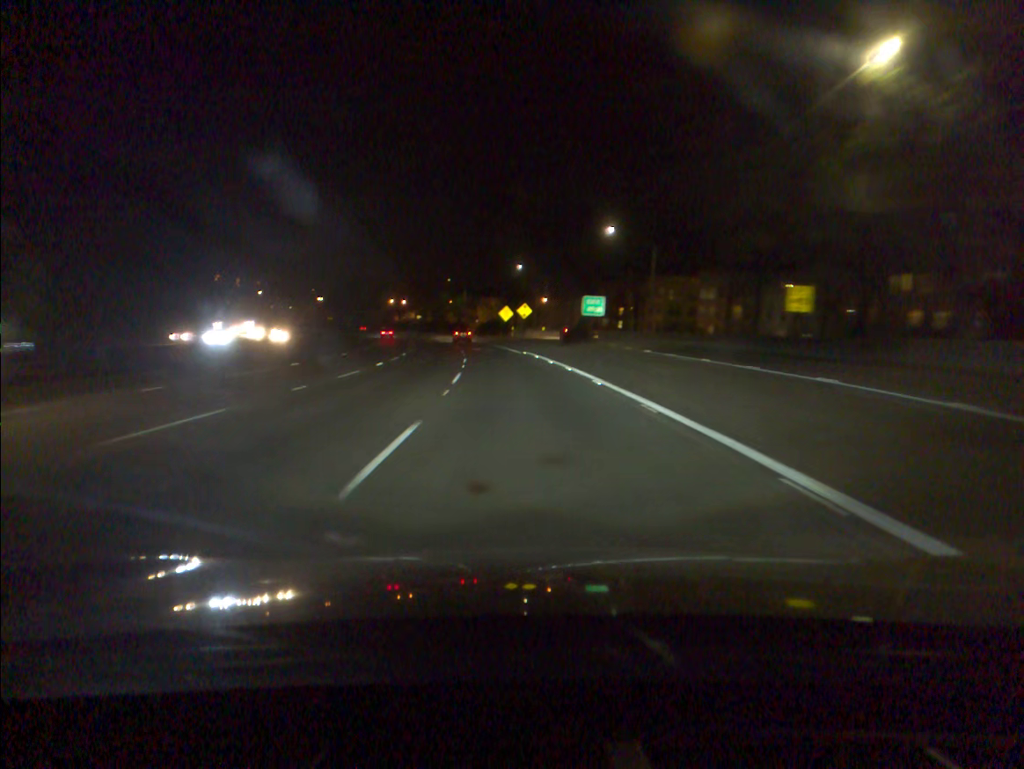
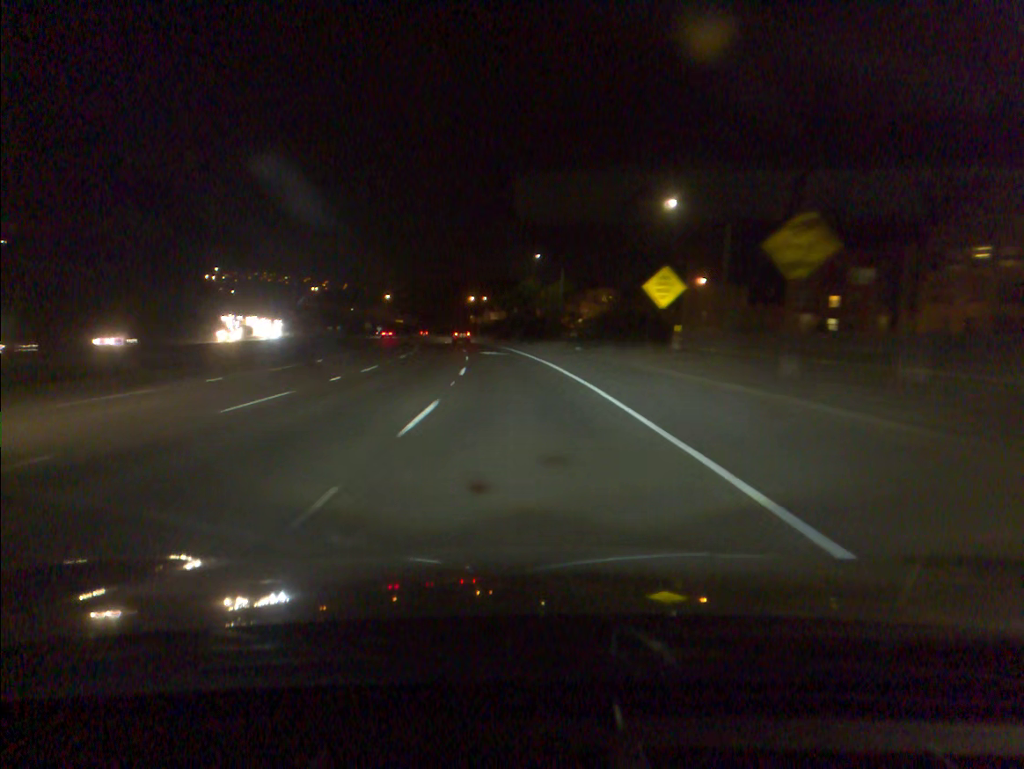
(-4.1, +68.8) m; -7°
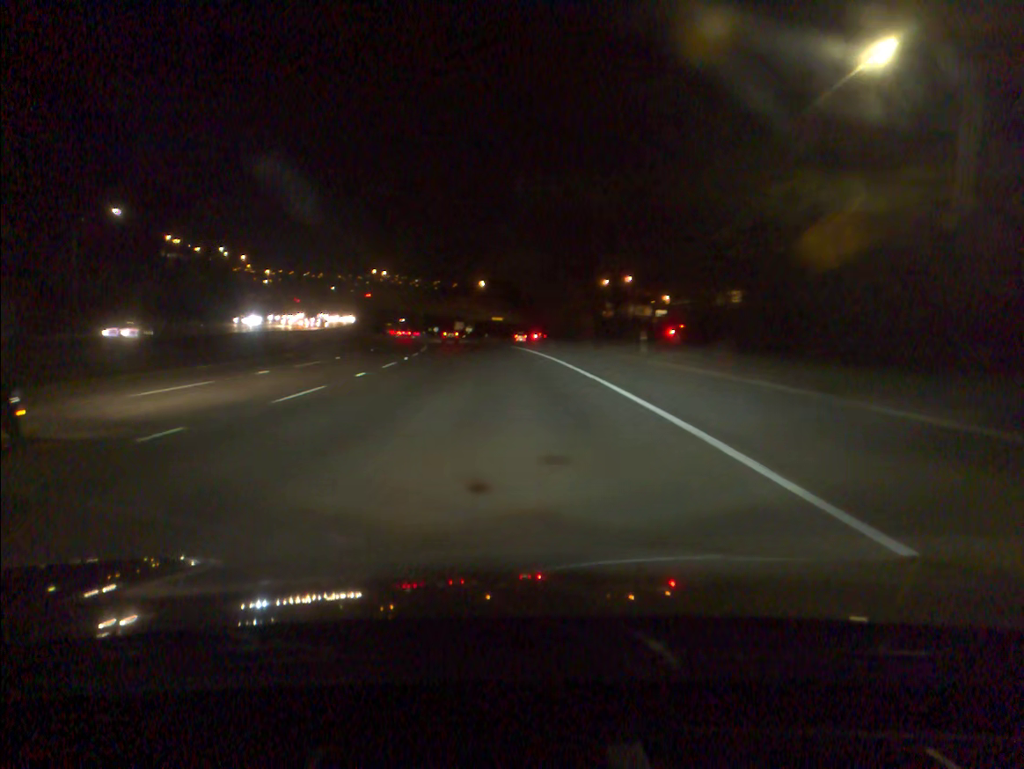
(-6.6, +85.8) m; -9°
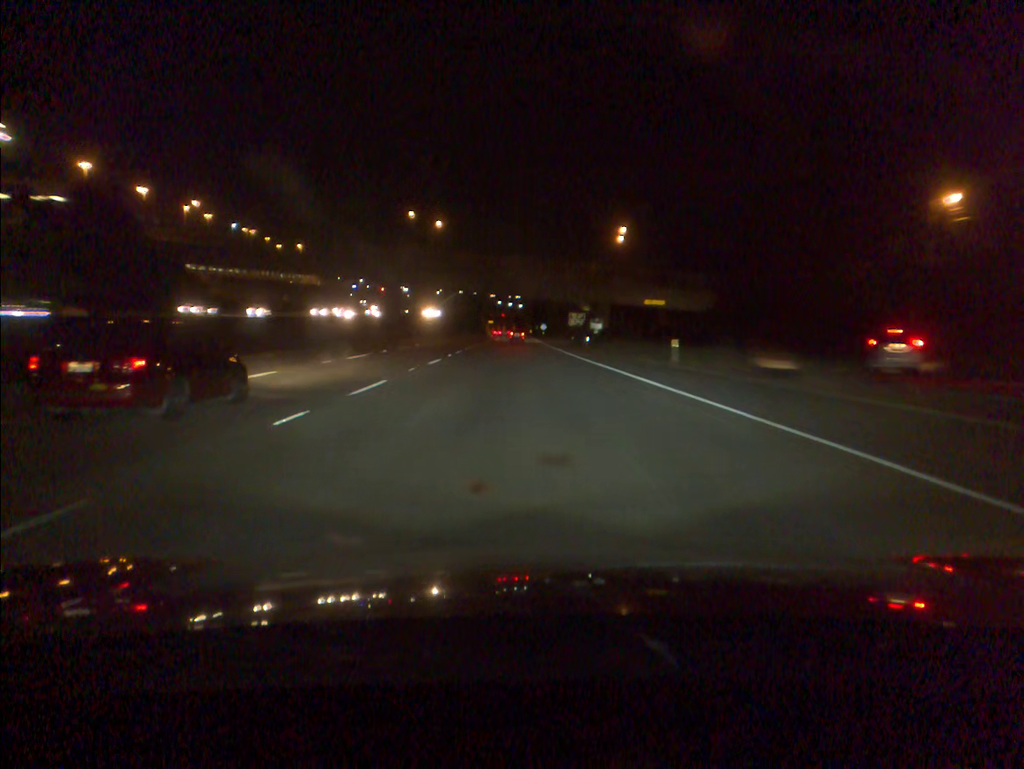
(-7.4, +86.6) m; -8°
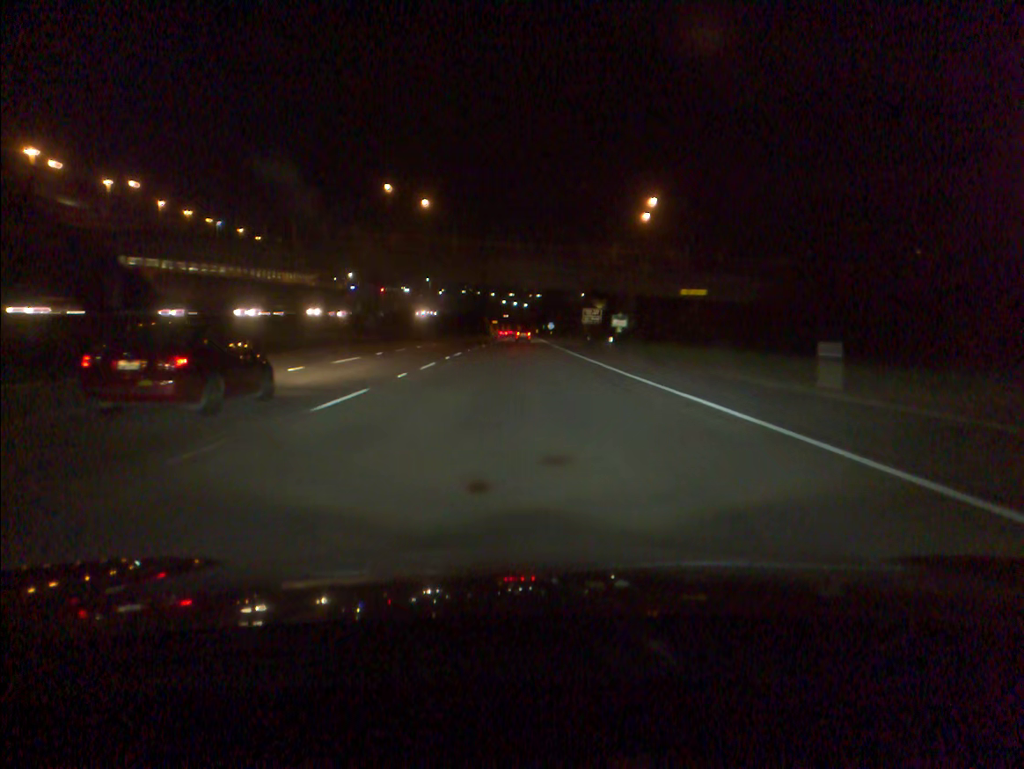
(-0.1, +17.5) m; 0°
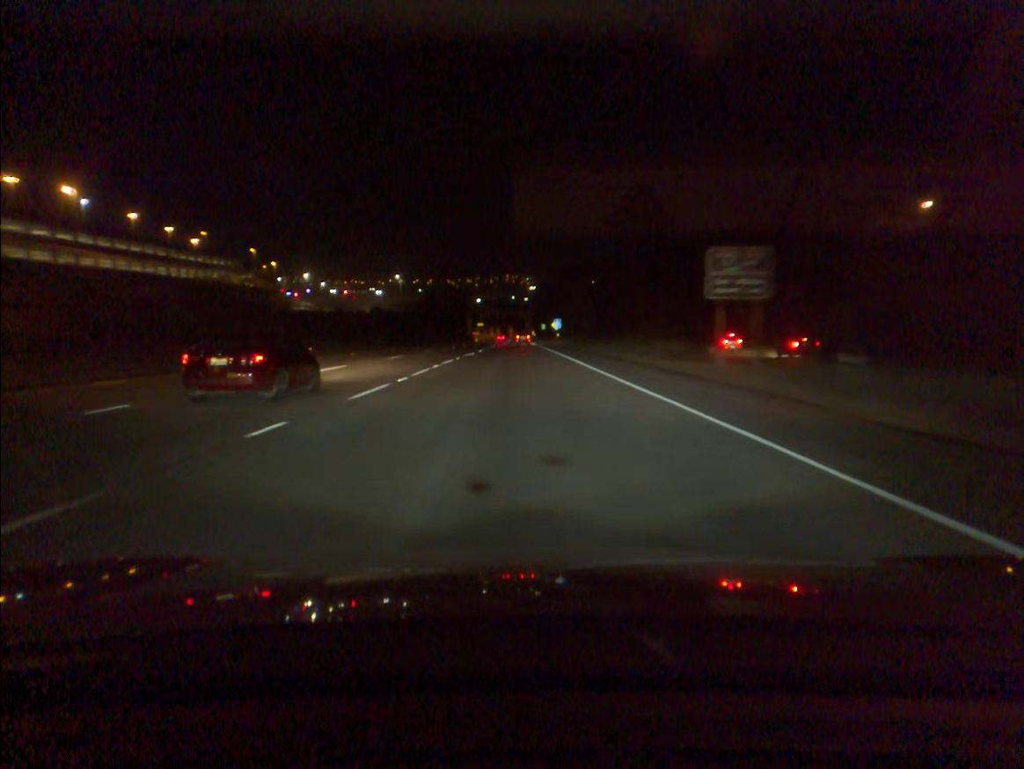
(+0.1, +70.0) m; +1°
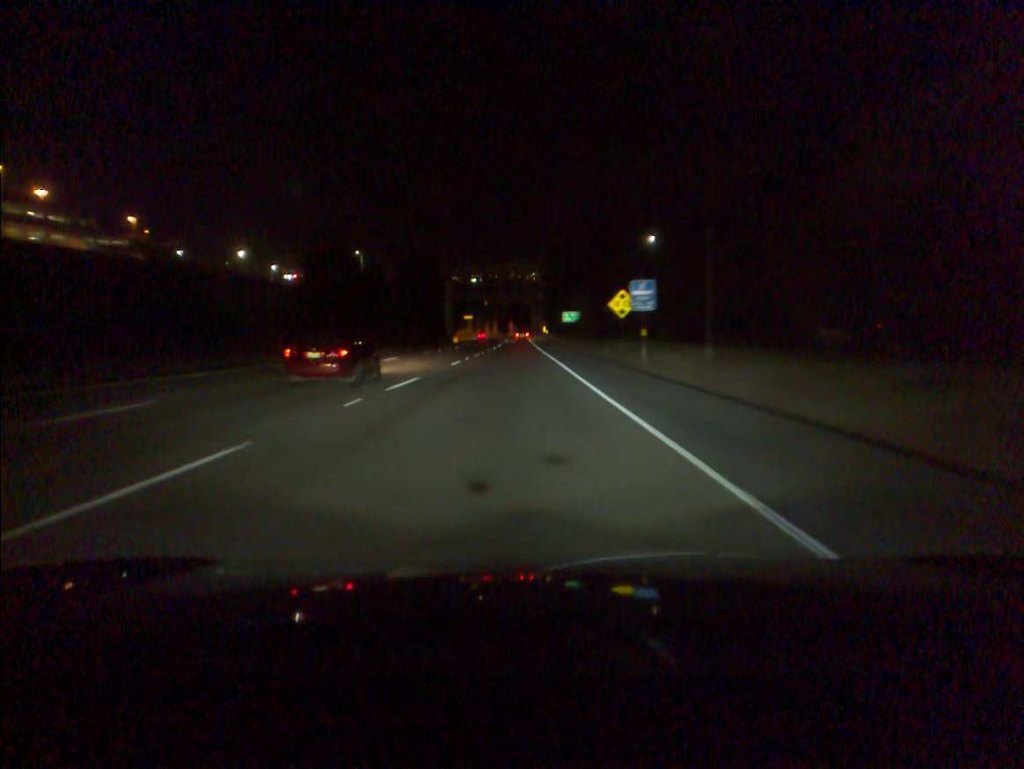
(-0.2, +87.7) m; -1°
